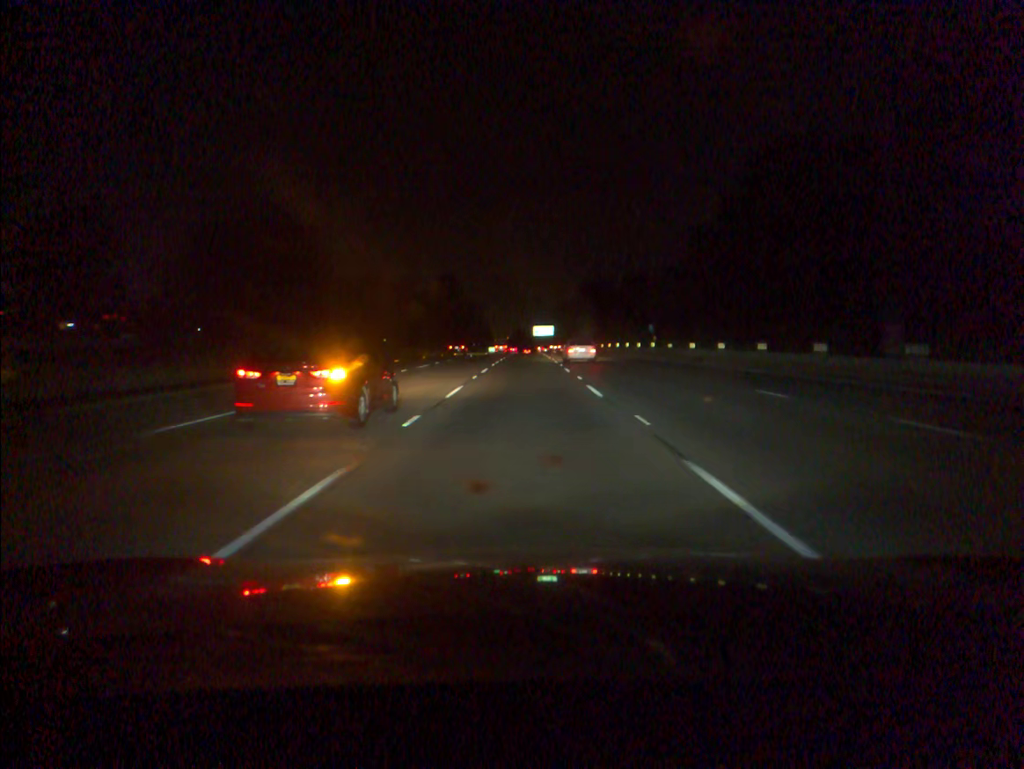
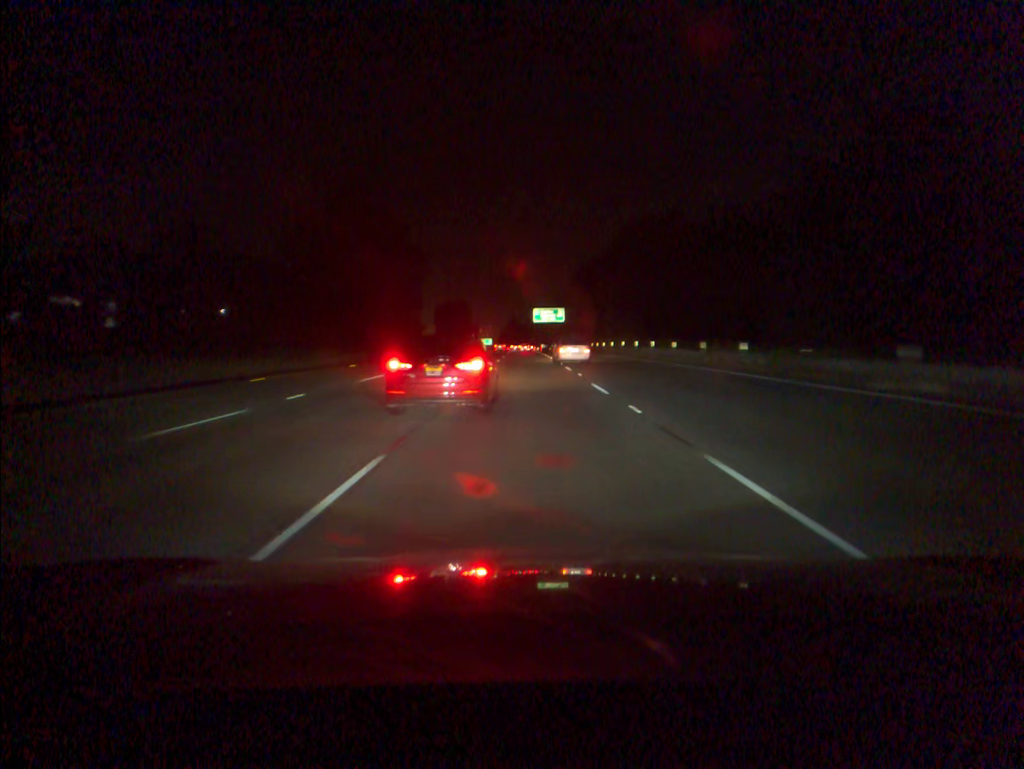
(+0.1, +86.9) m; 0°
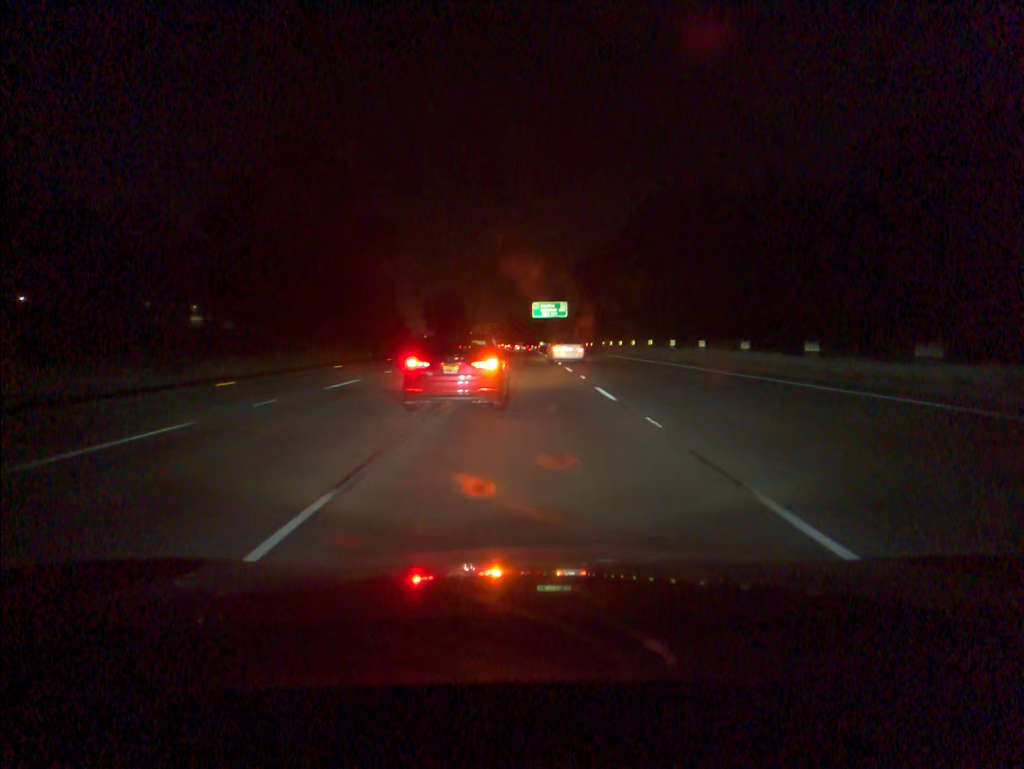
(0.0, +17.0) m; 0°
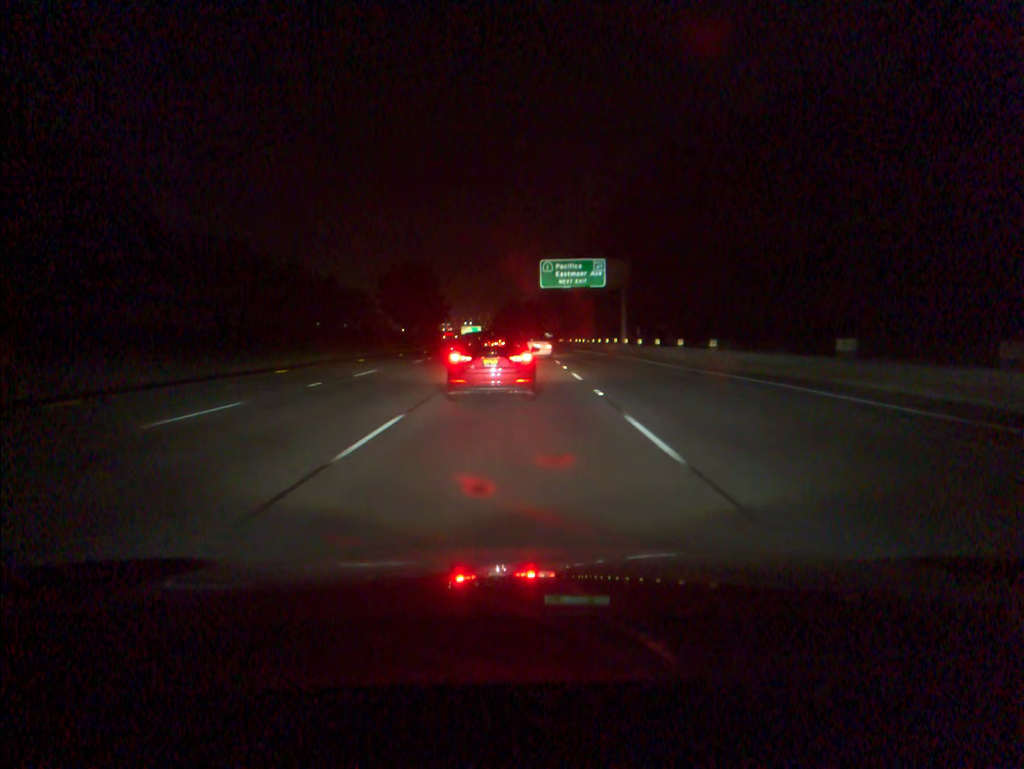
(+0.1, +66.7) m; 0°
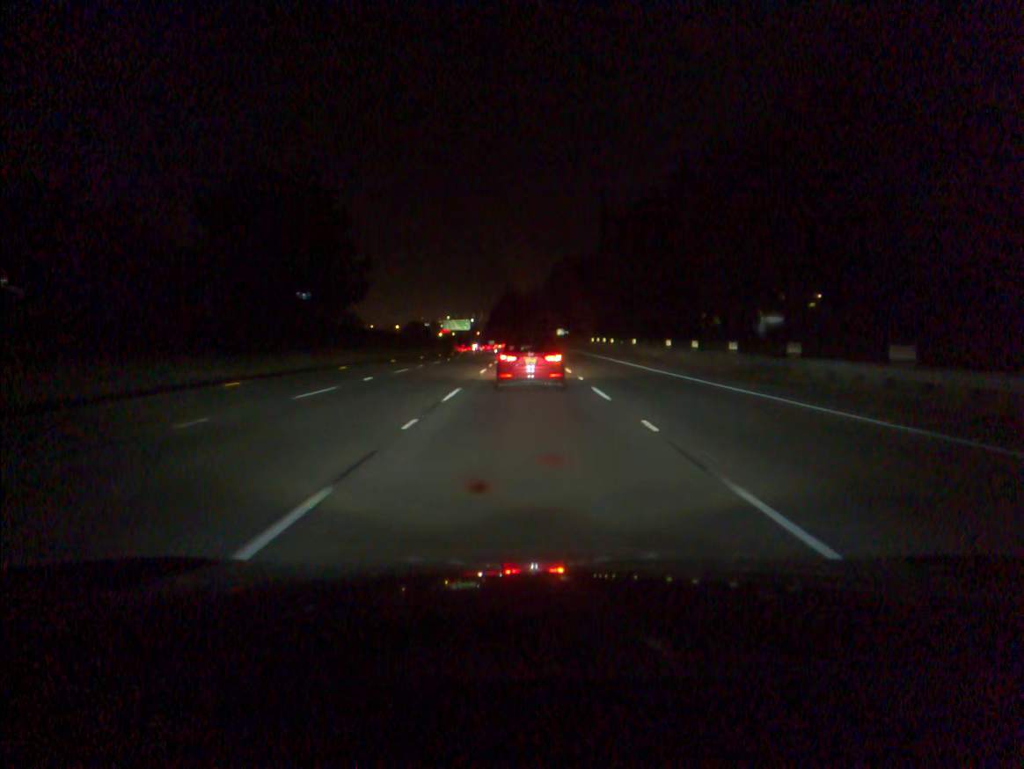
(-0.4, +78.9) m; 0°
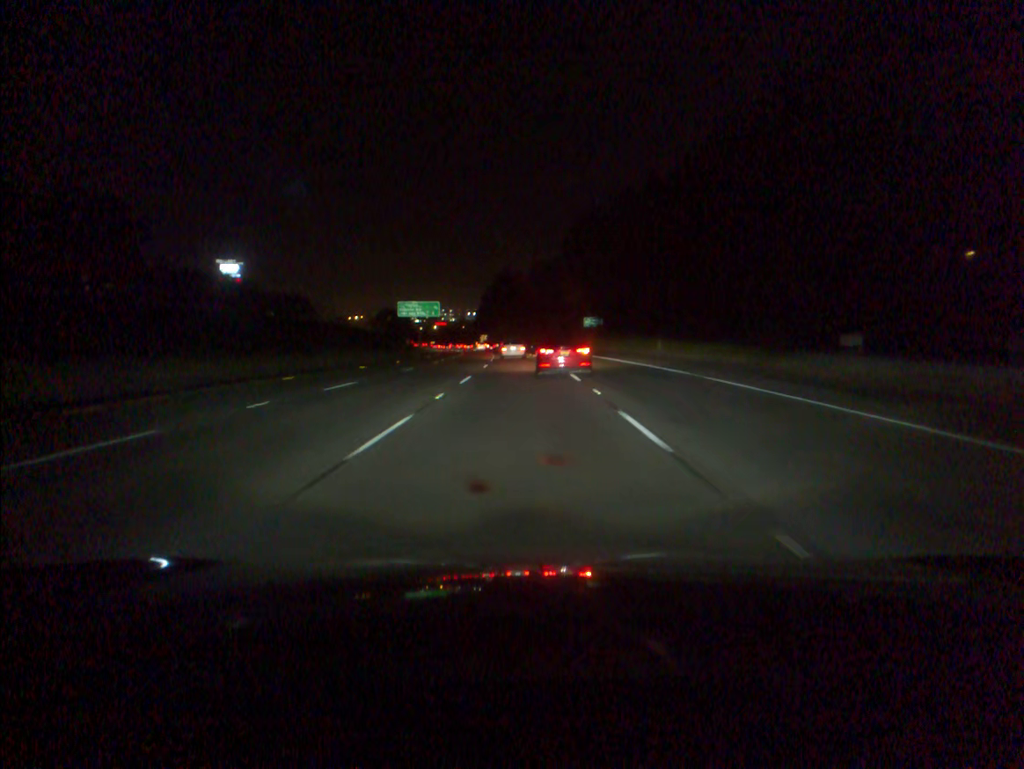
(+0.3, +81.2) m; 0°
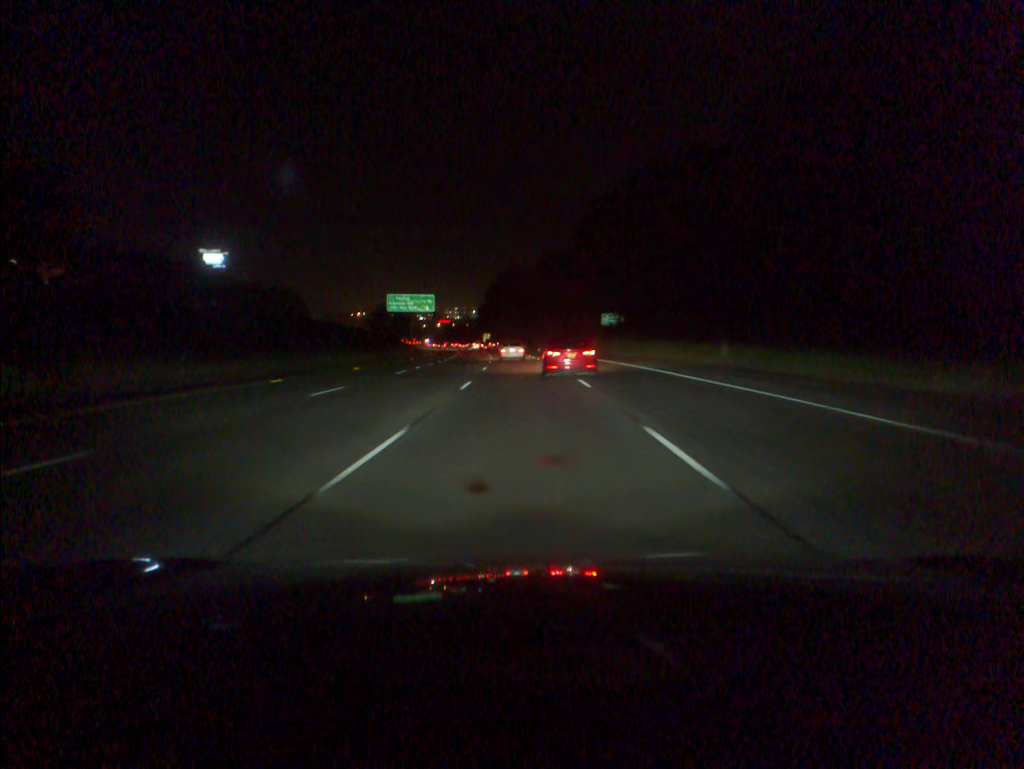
(-0.1, +16.4) m; 0°
